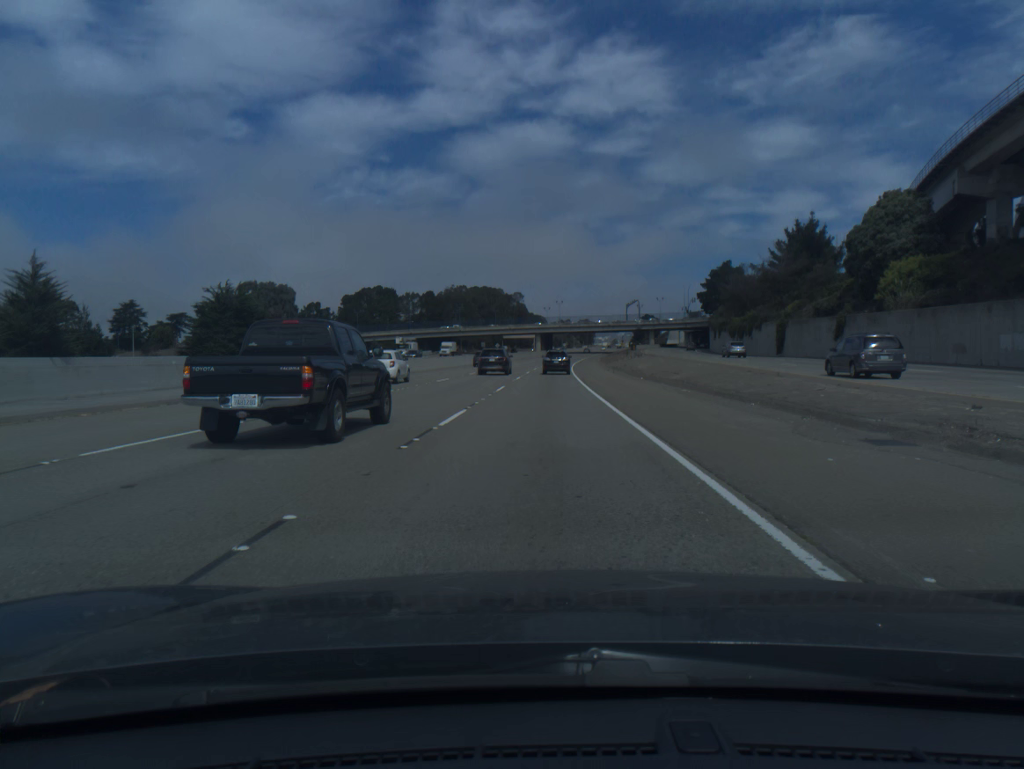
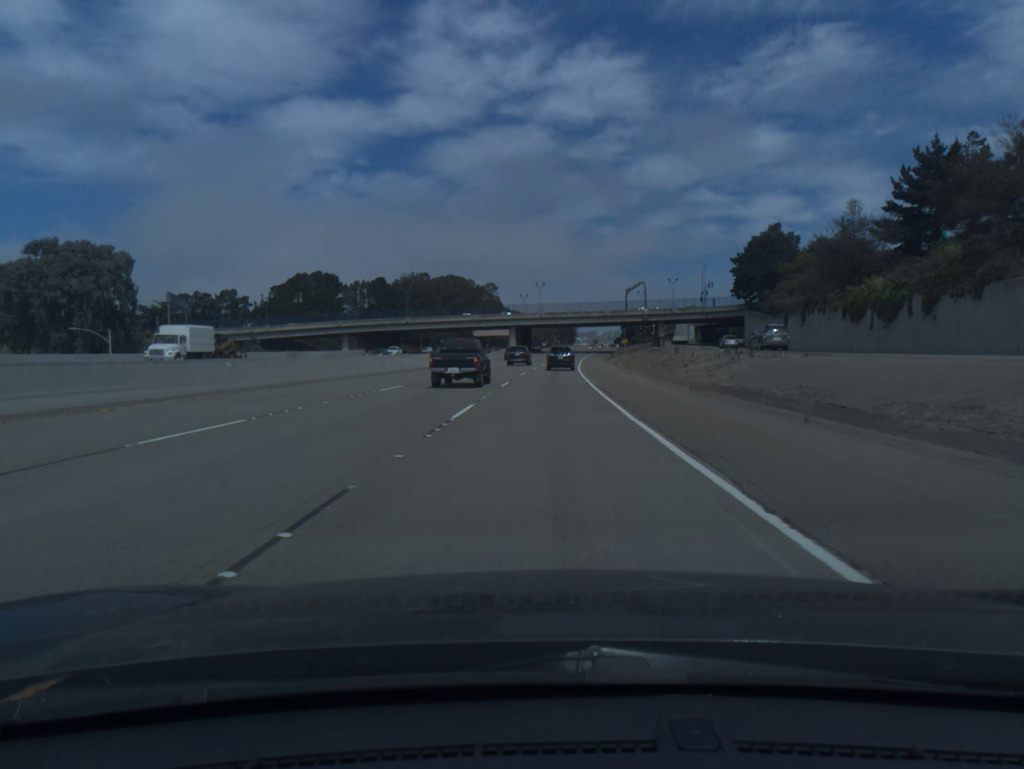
(+0.7, +56.8) m; +2°
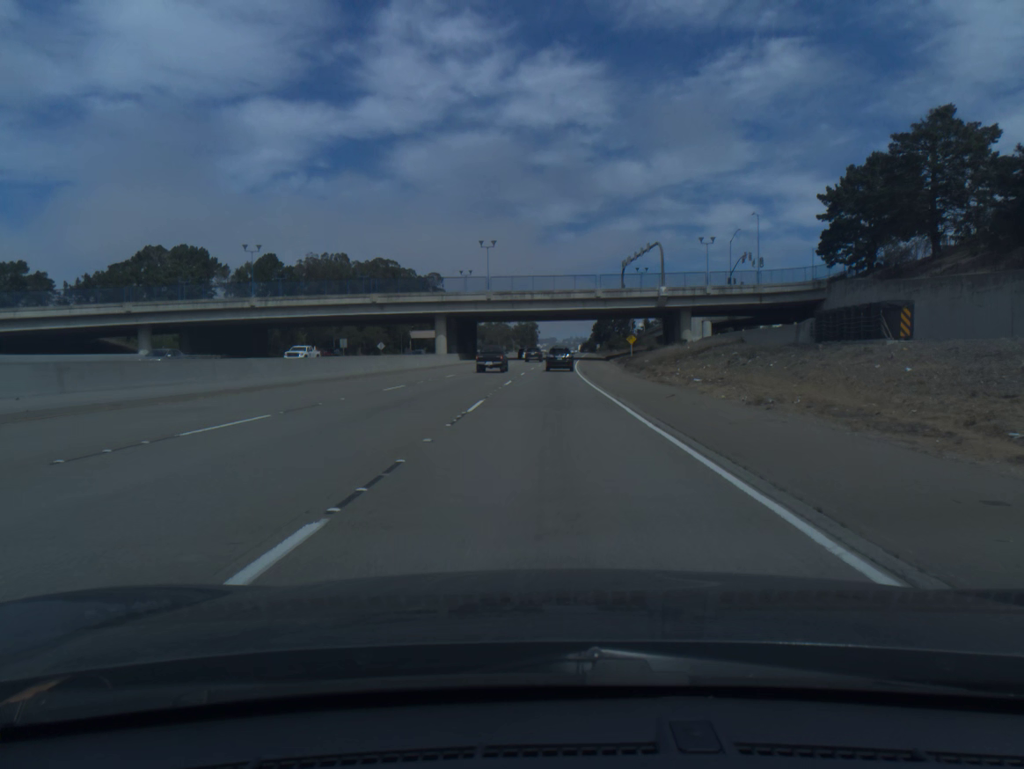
(+1.6, +70.7) m; +3°
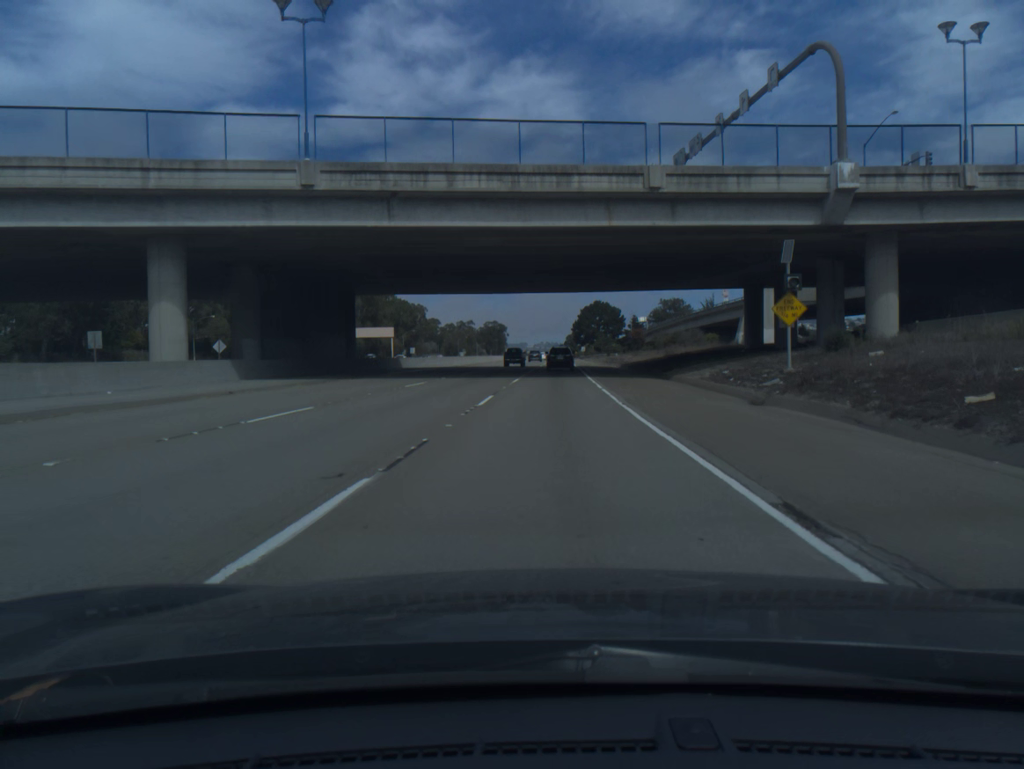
(+1.3, +70.2) m; +2°
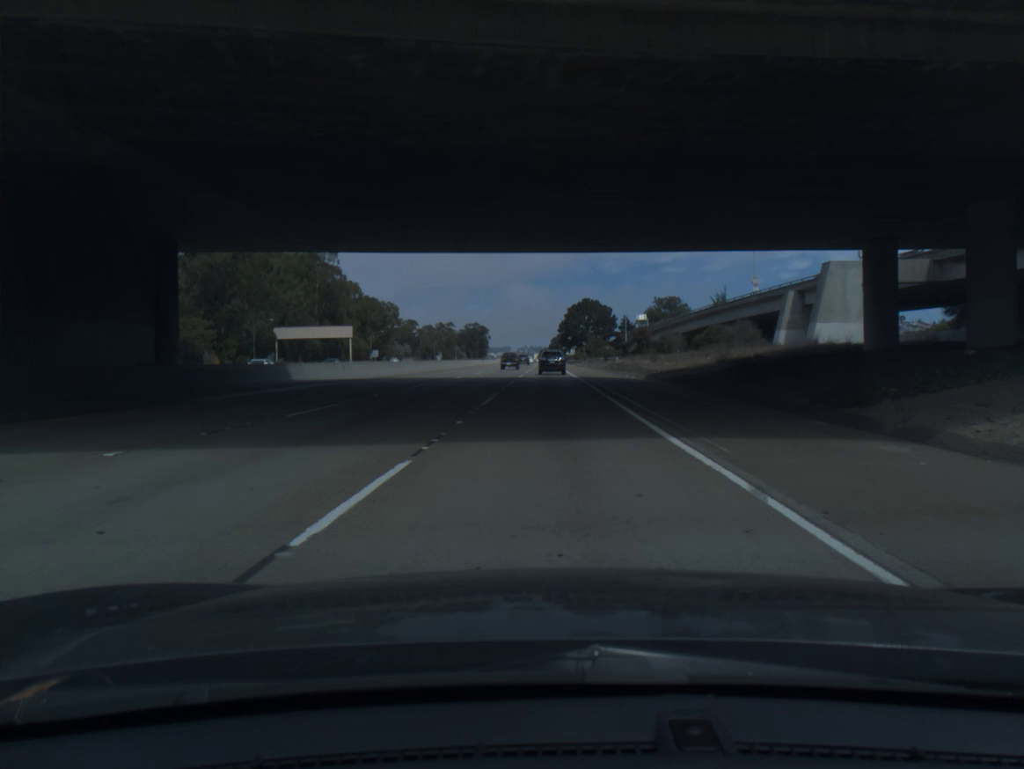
(+0.3, +28.1) m; +1°
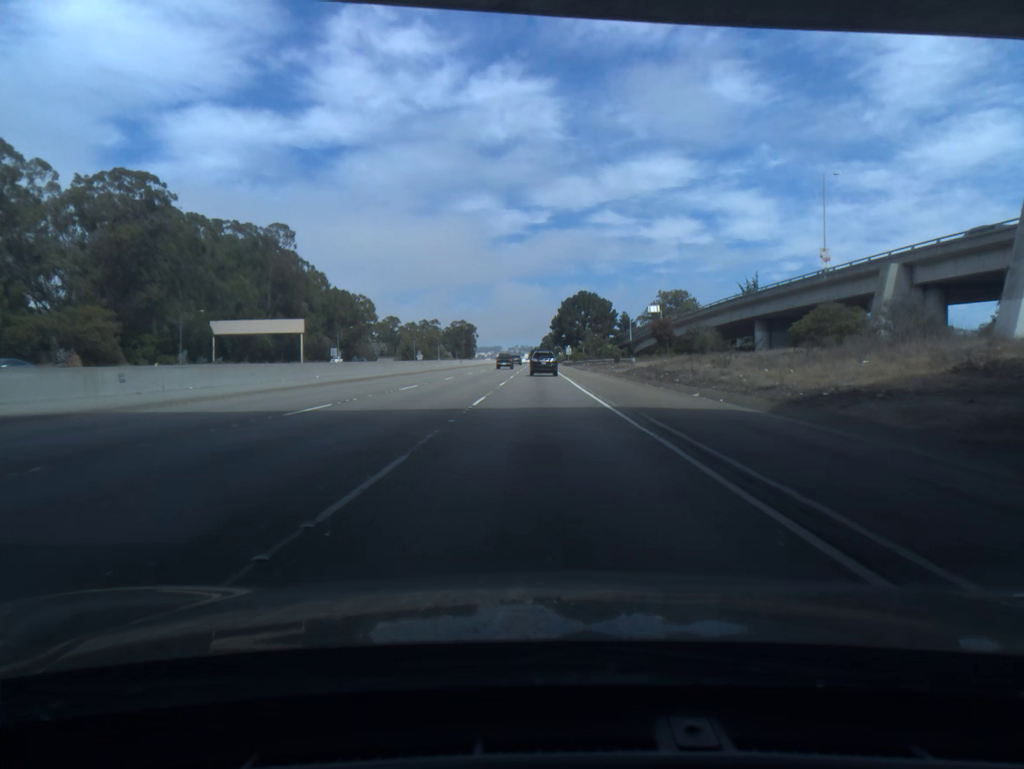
(+0.2, +28.2) m; +1°
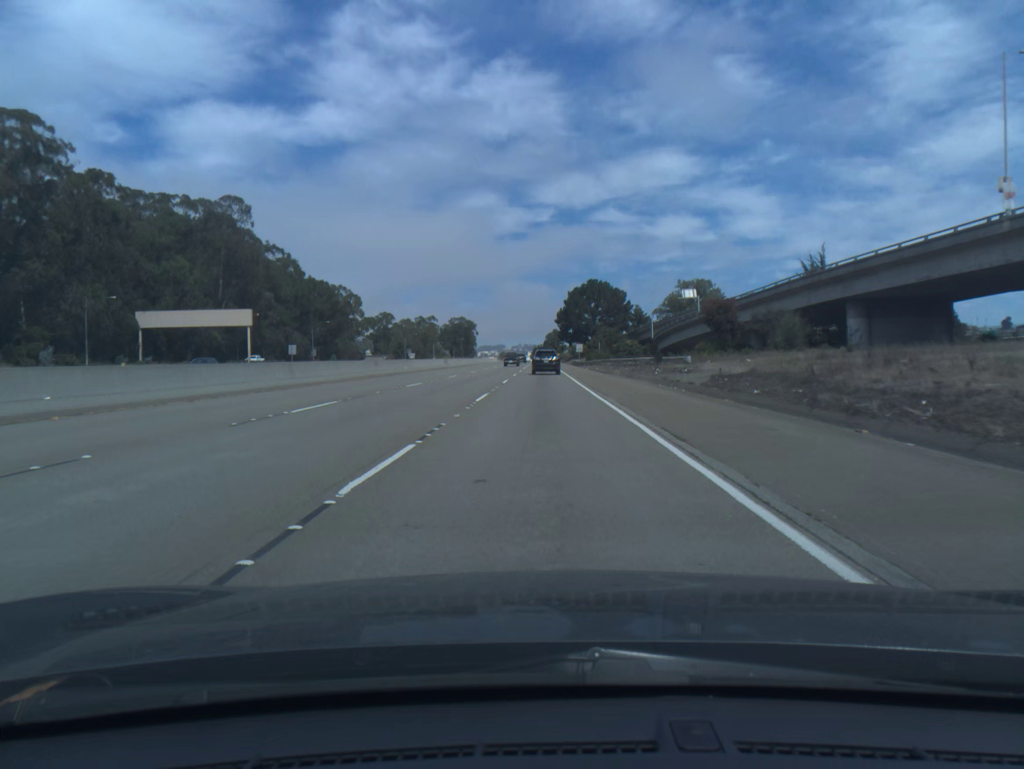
(0.0, +28.3) m; 0°
